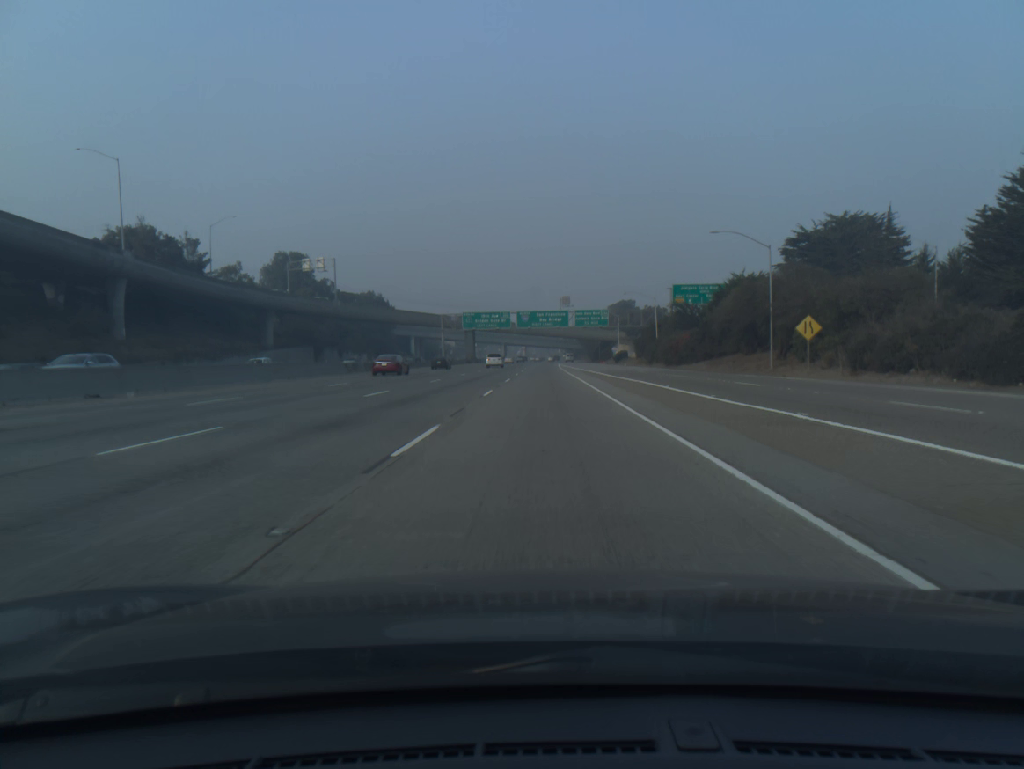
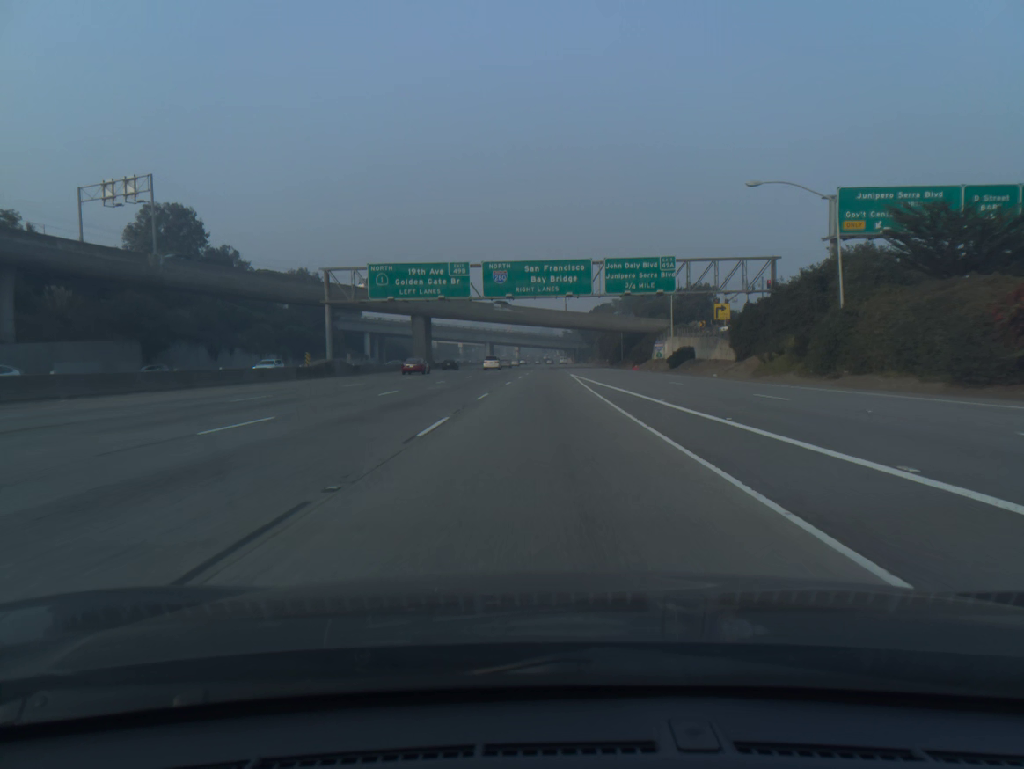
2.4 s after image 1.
(+0.3, +68.0) m; 0°
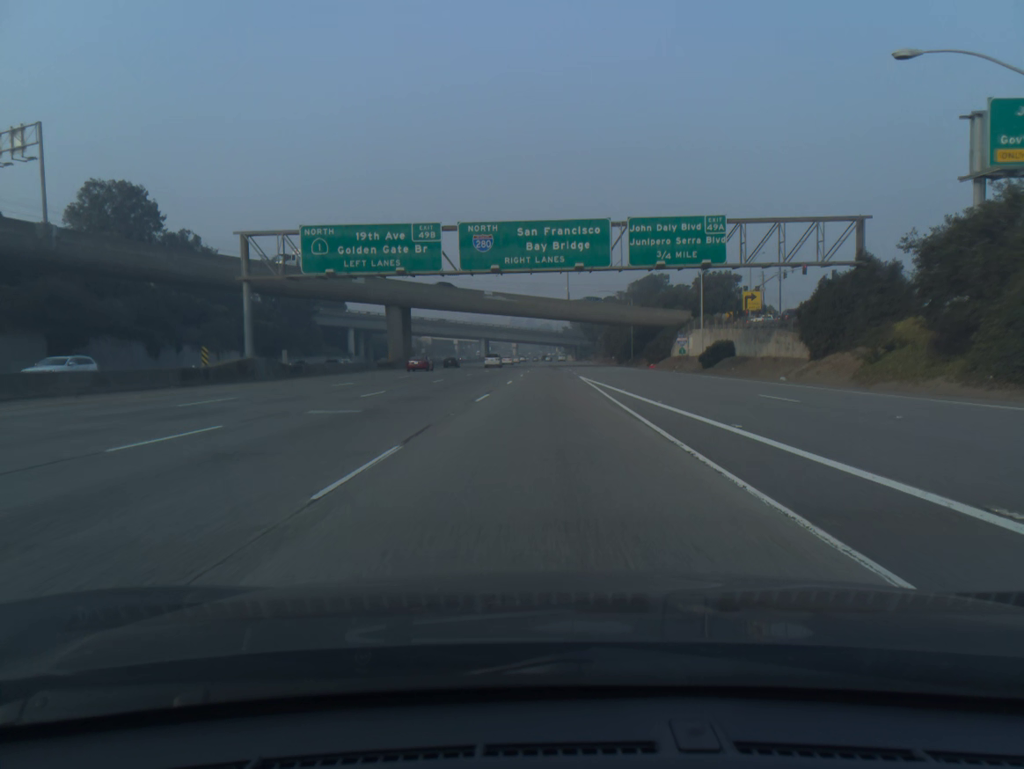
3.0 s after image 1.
(0.0, +17.0) m; 0°
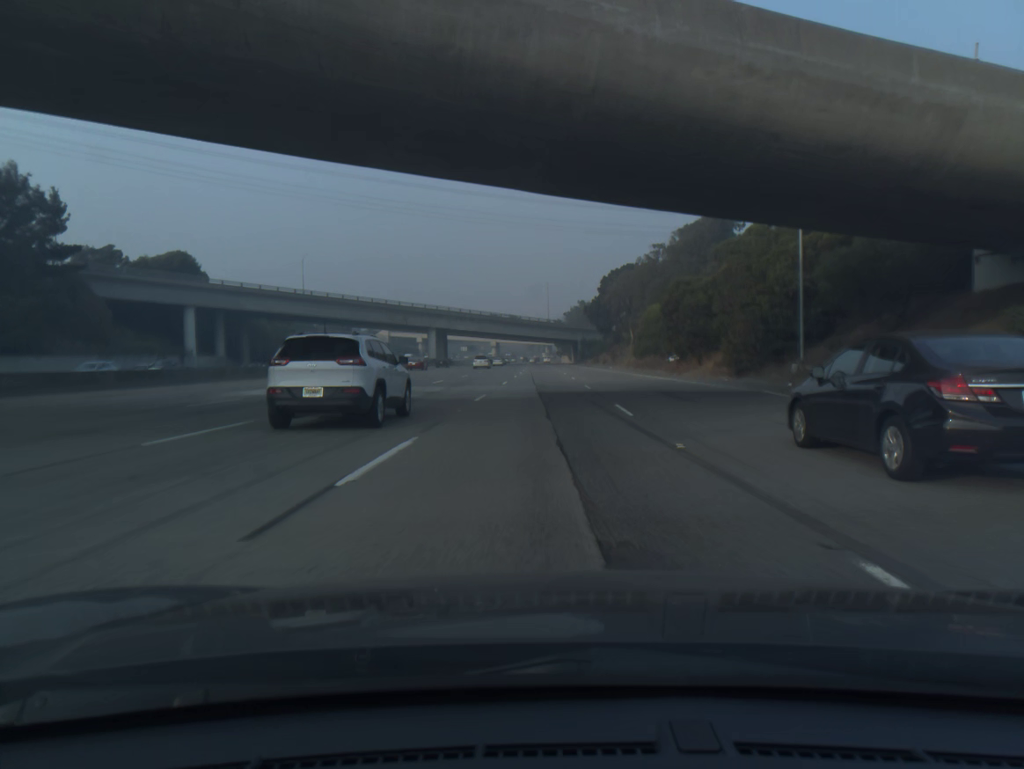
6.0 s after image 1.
(+1.0, +85.0) m; +1°
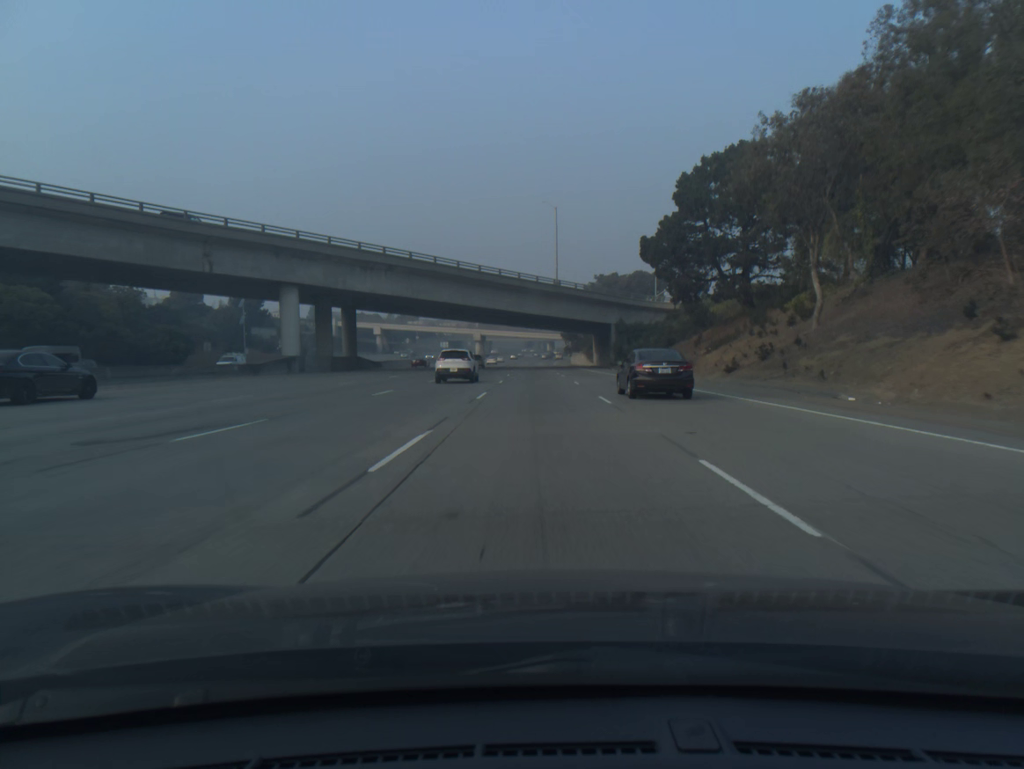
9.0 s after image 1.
(0.0, +84.9) m; 0°
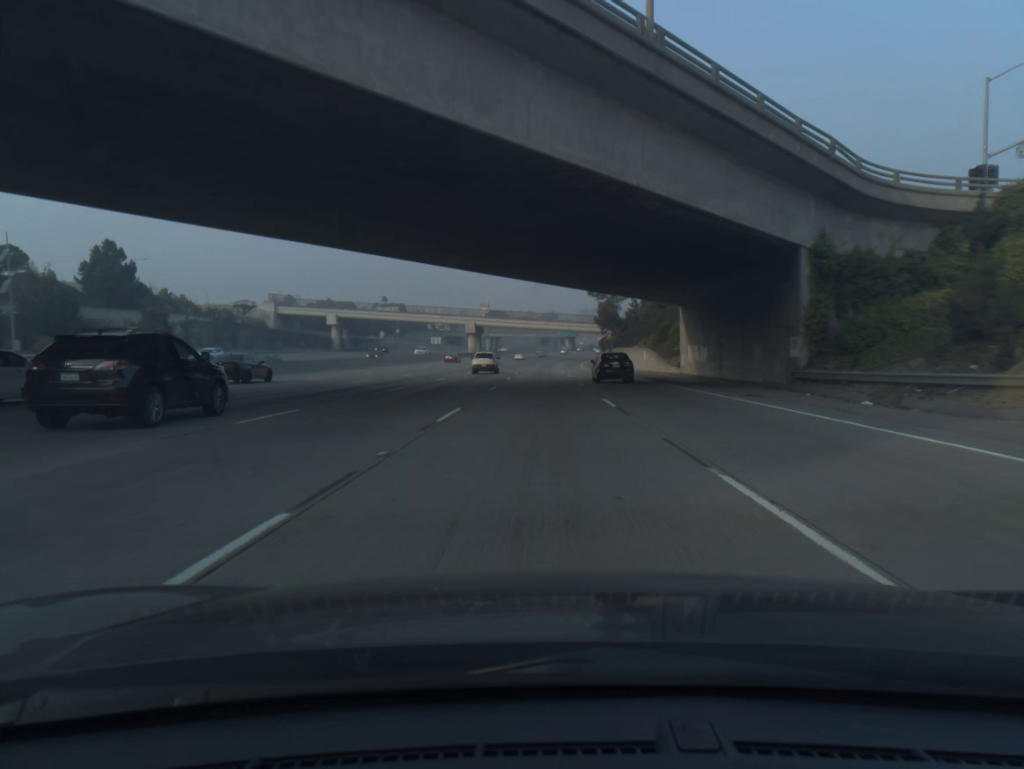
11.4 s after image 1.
(-0.7, +68.0) m; -1°
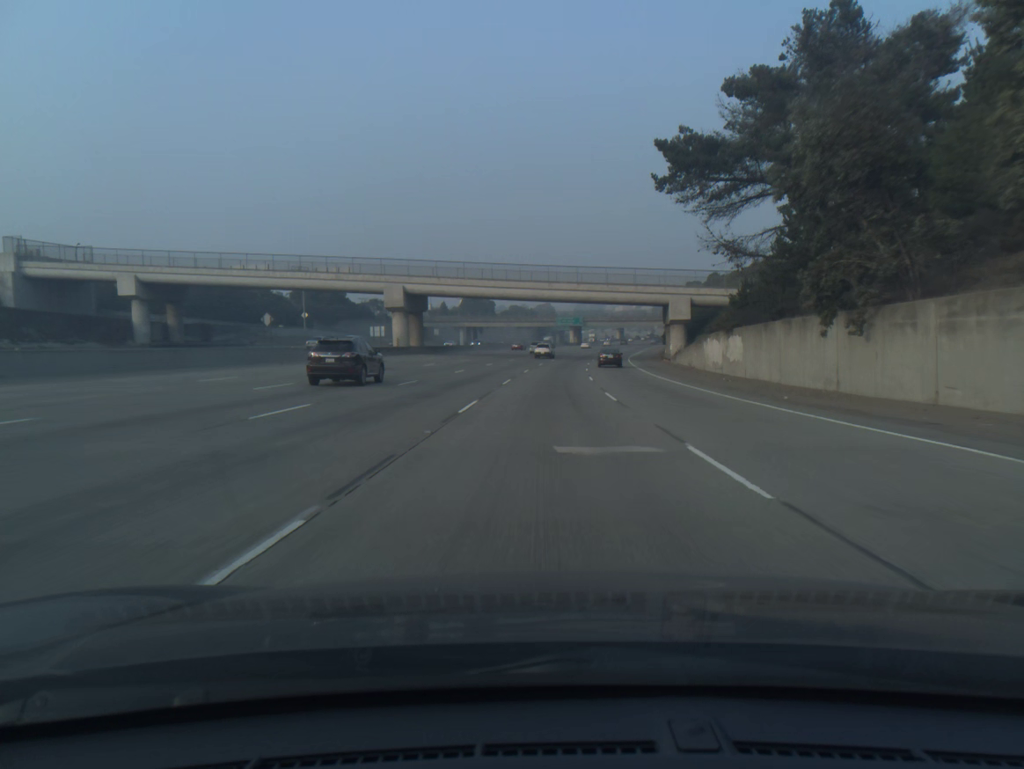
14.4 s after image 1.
(-0.1, +84.8) m; 0°
